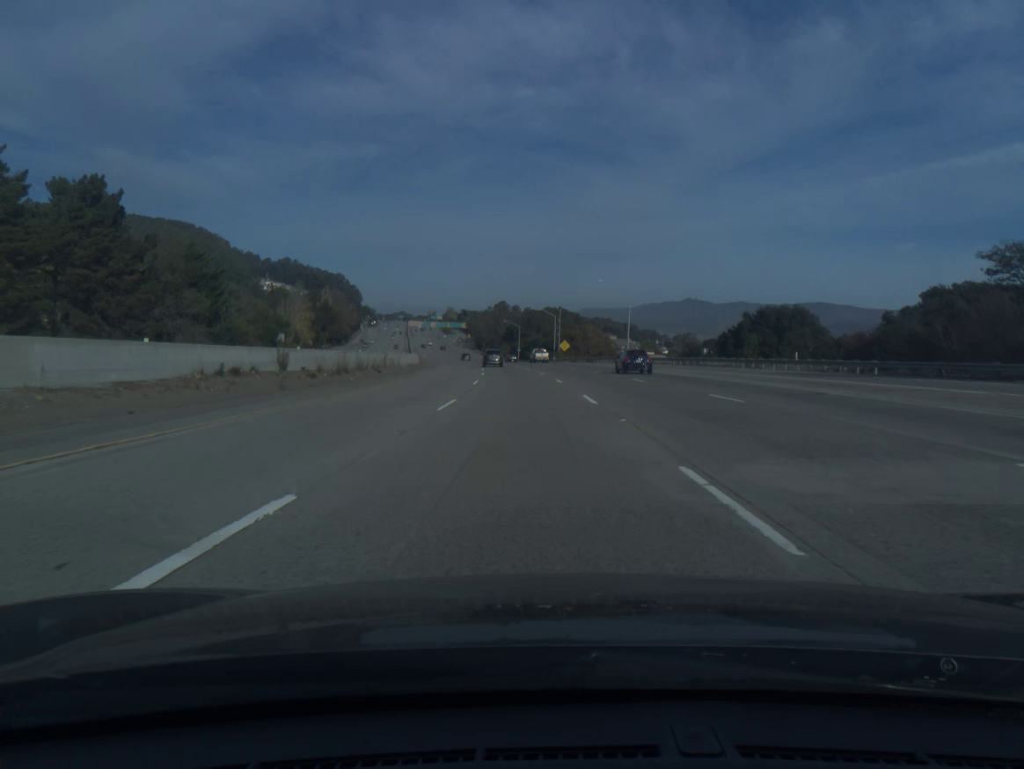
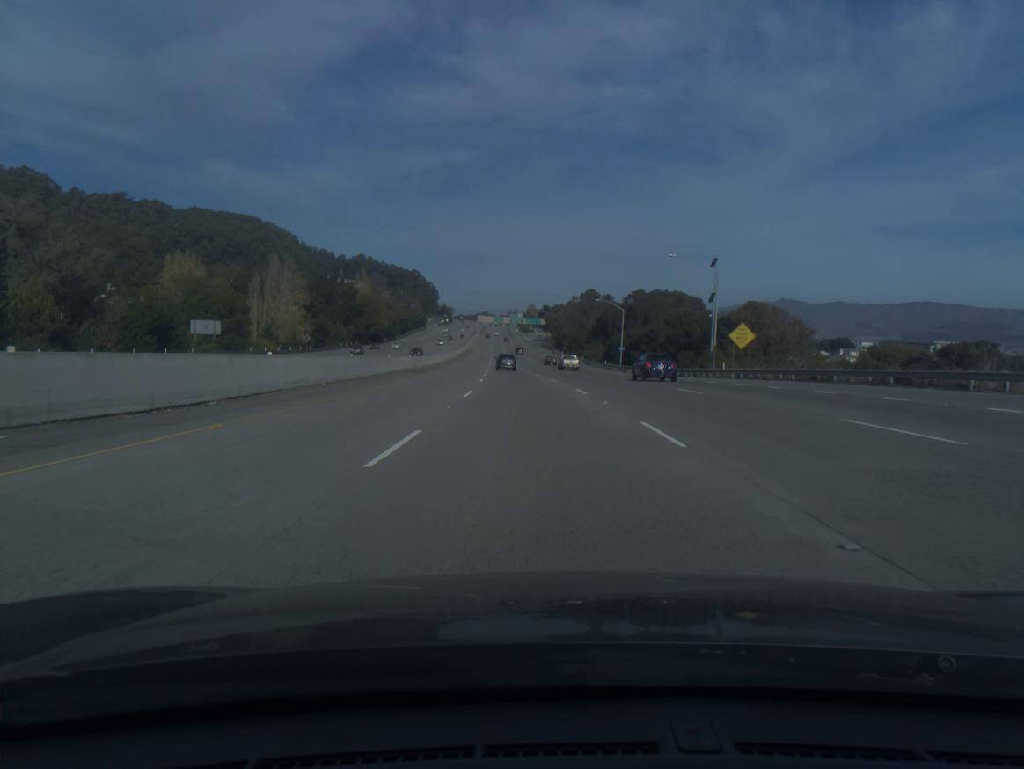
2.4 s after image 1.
(-5.0, +81.9) m; -6°
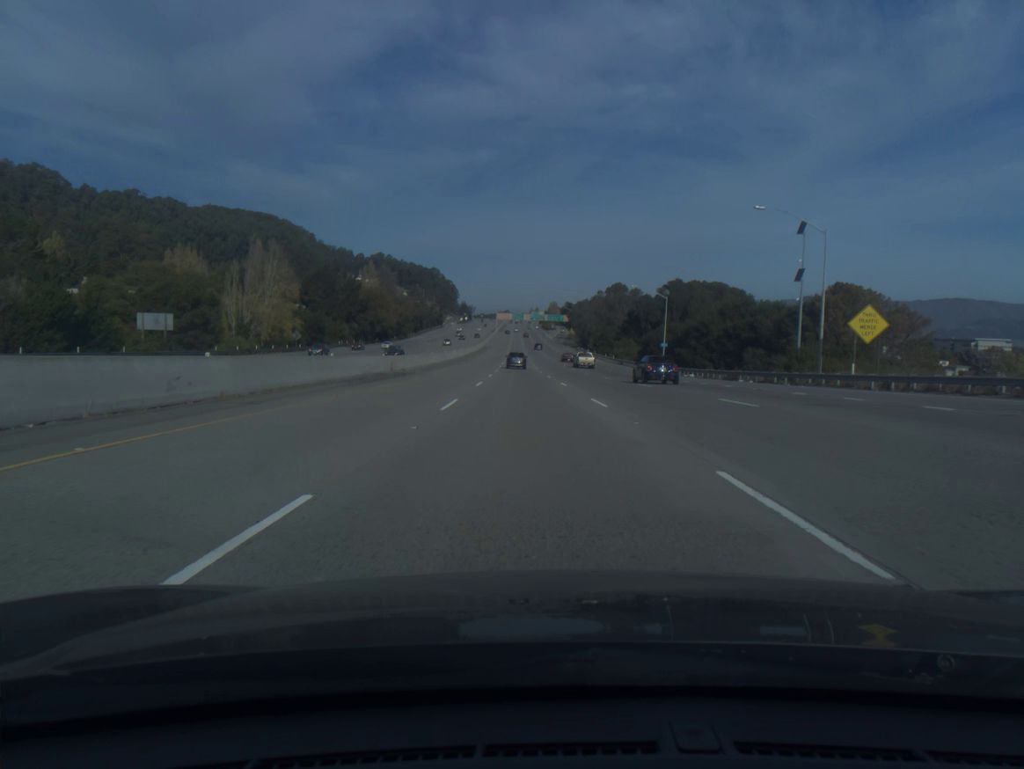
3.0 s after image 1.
(-0.3, +20.5) m; -2°
